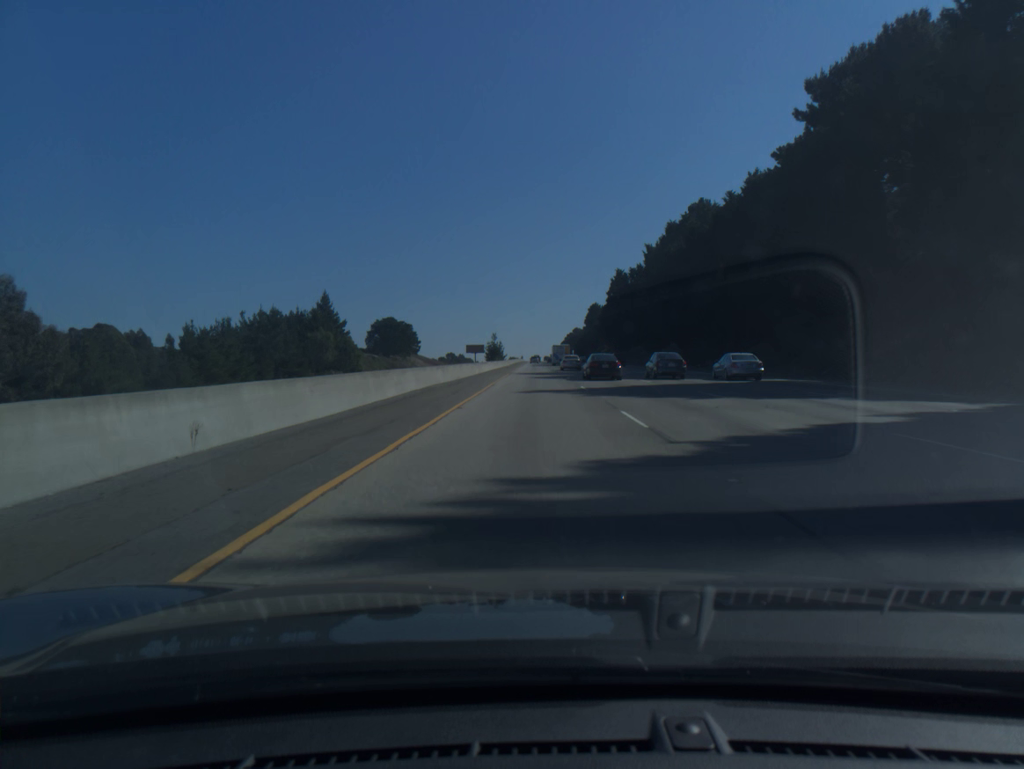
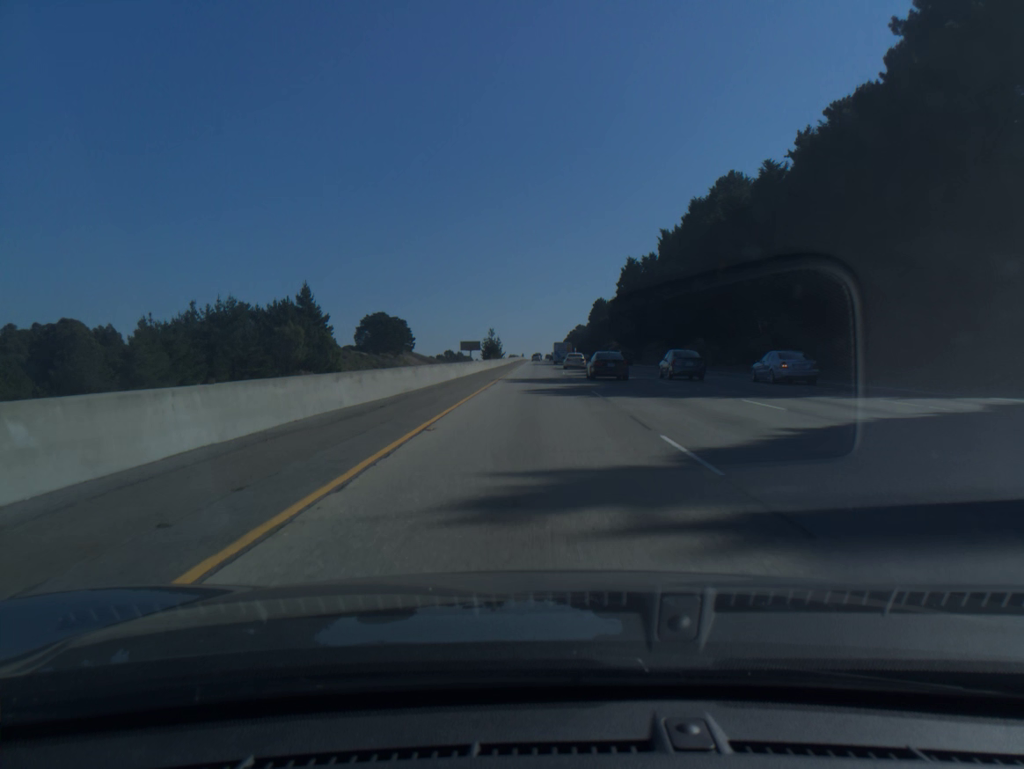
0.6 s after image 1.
(0.0, +20.2) m; 0°
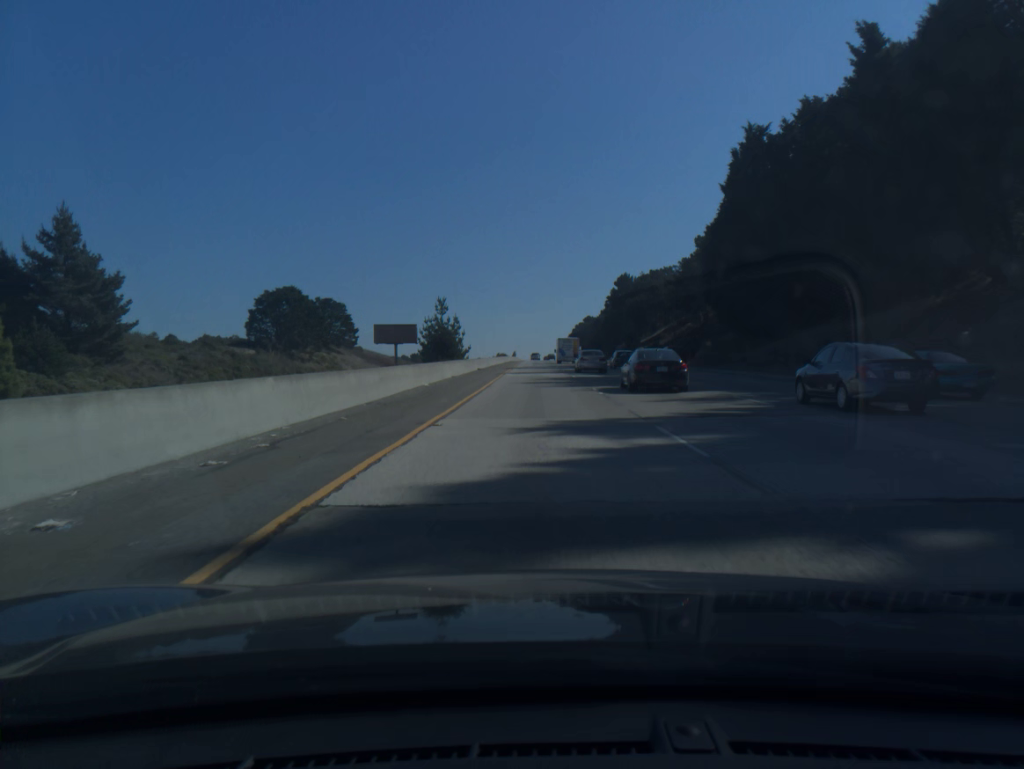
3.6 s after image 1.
(0.0, +101.4) m; 0°
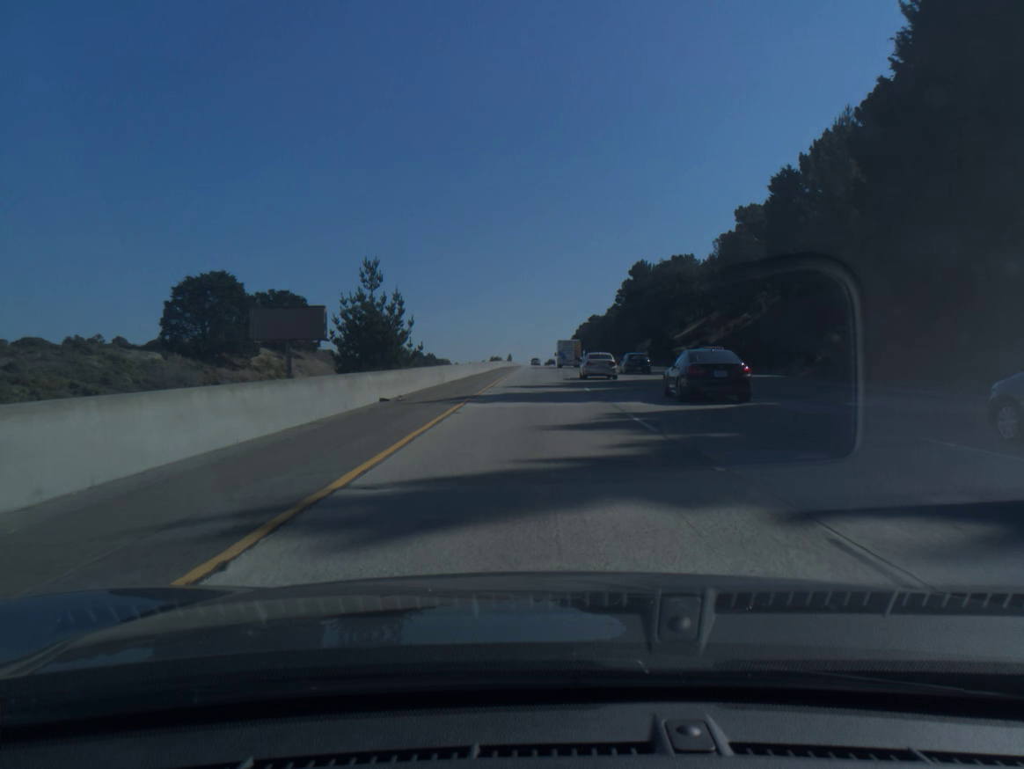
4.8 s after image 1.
(0.0, +40.2) m; 0°
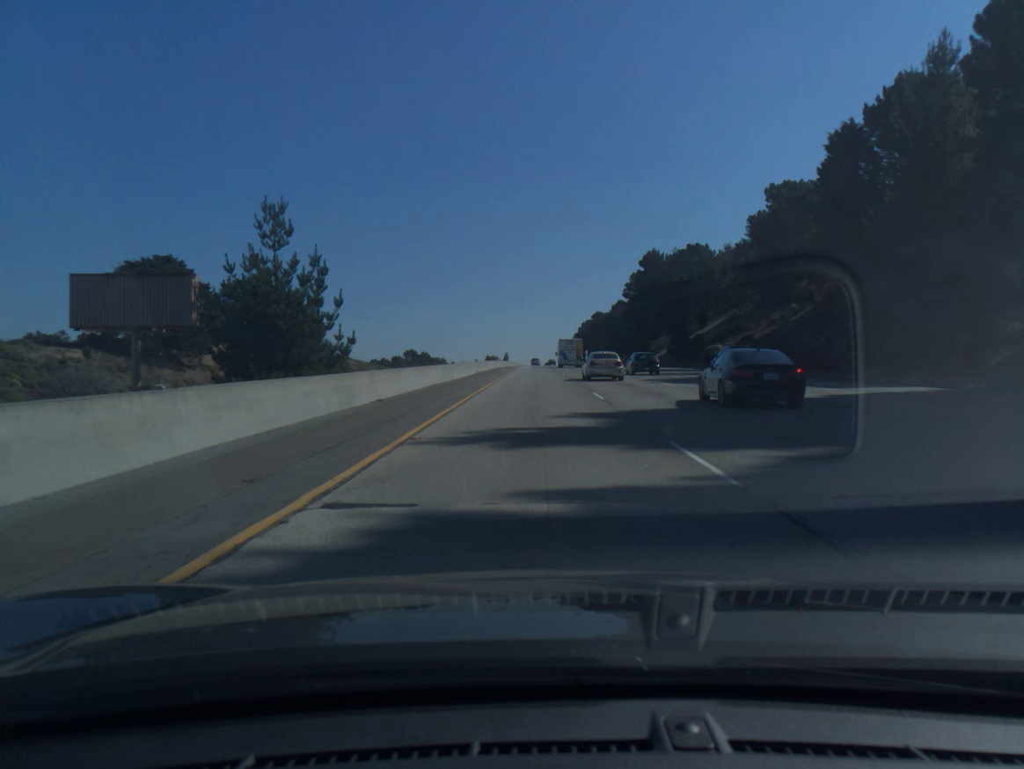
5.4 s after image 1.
(0.0, +20.0) m; 0°
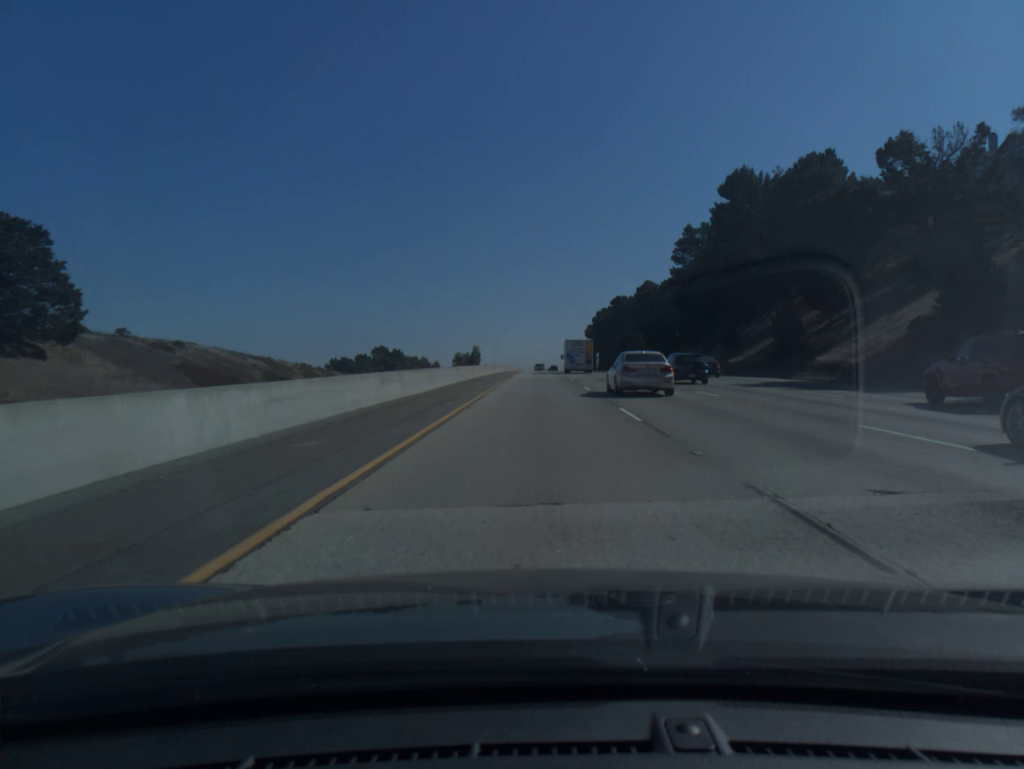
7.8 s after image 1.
(-0.2, +80.1) m; 0°
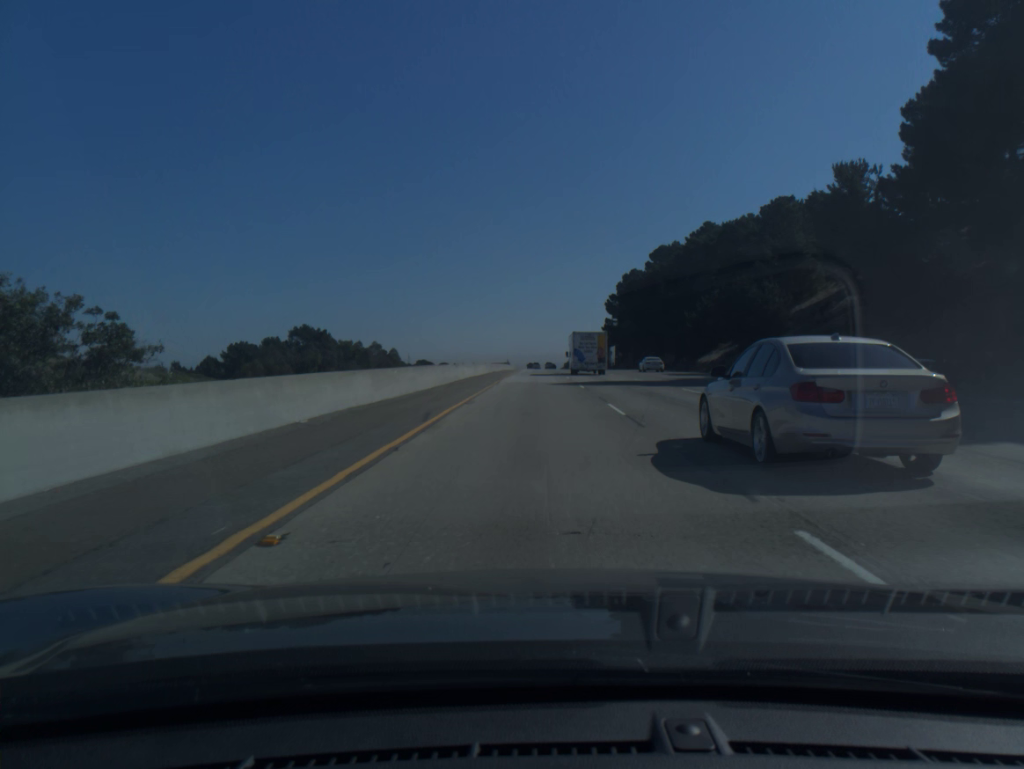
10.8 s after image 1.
(+0.3, +100.9) m; 0°
